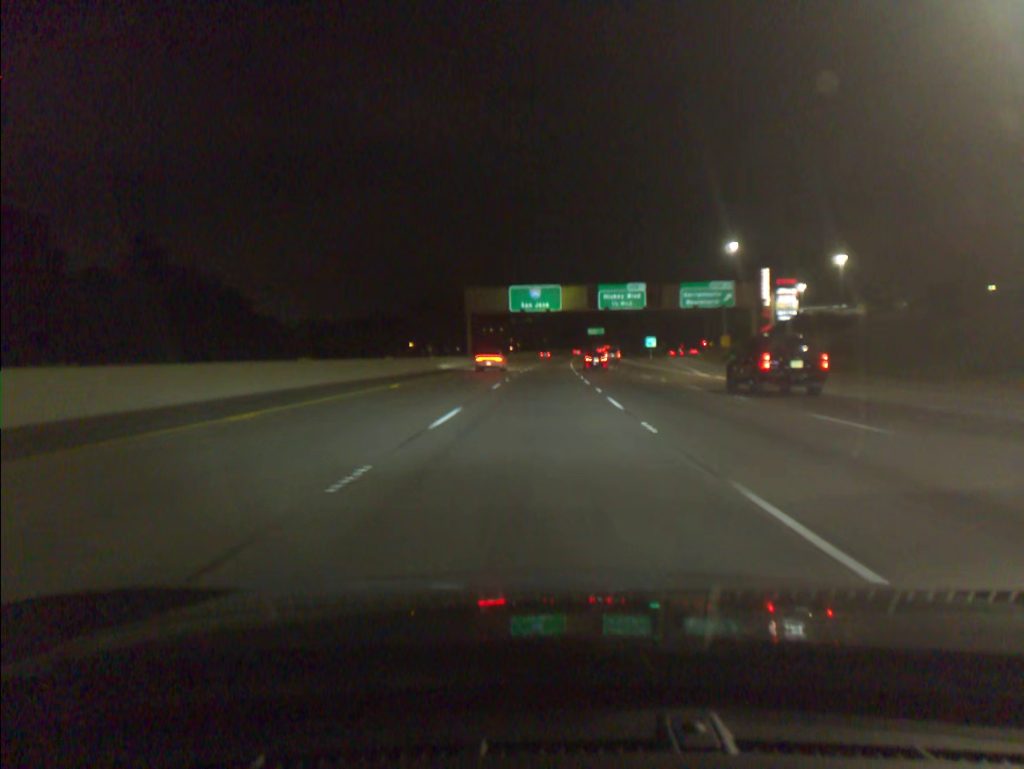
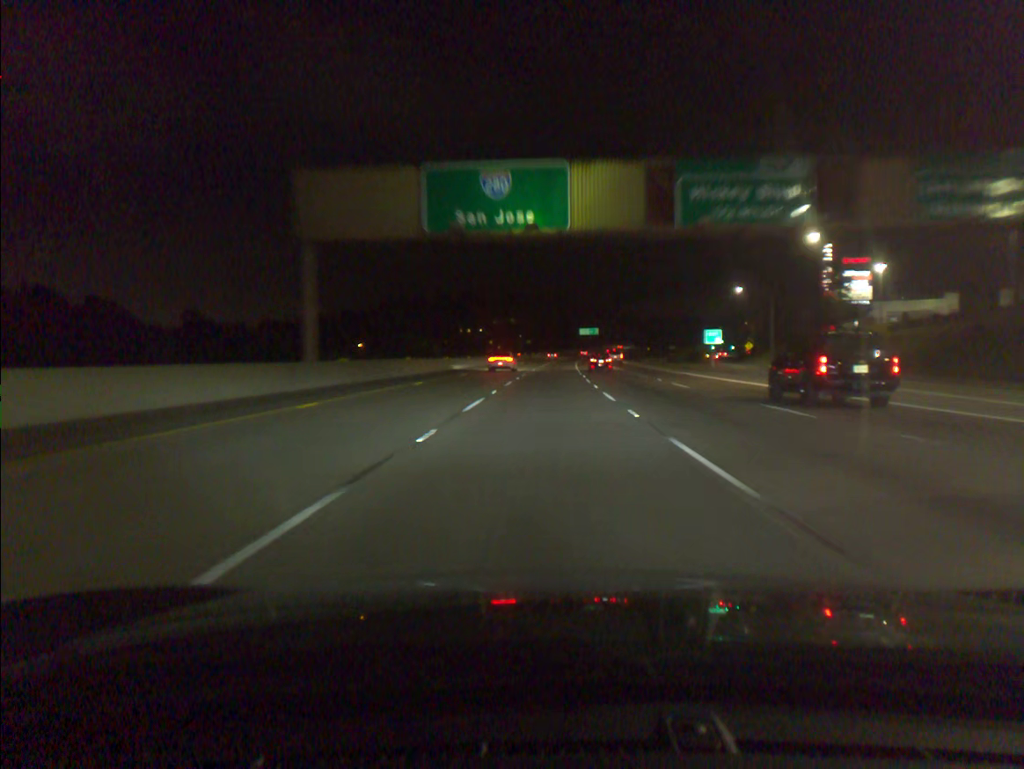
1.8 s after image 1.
(+0.5, +54.4) m; +1°
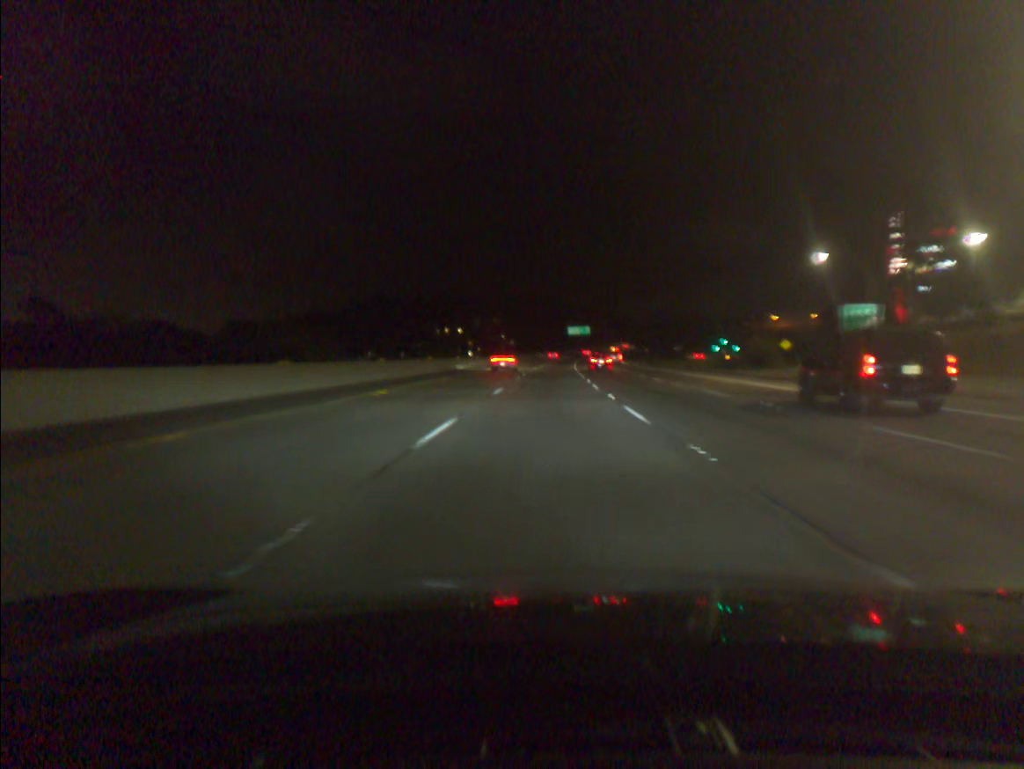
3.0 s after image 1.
(+0.3, +36.3) m; +1°
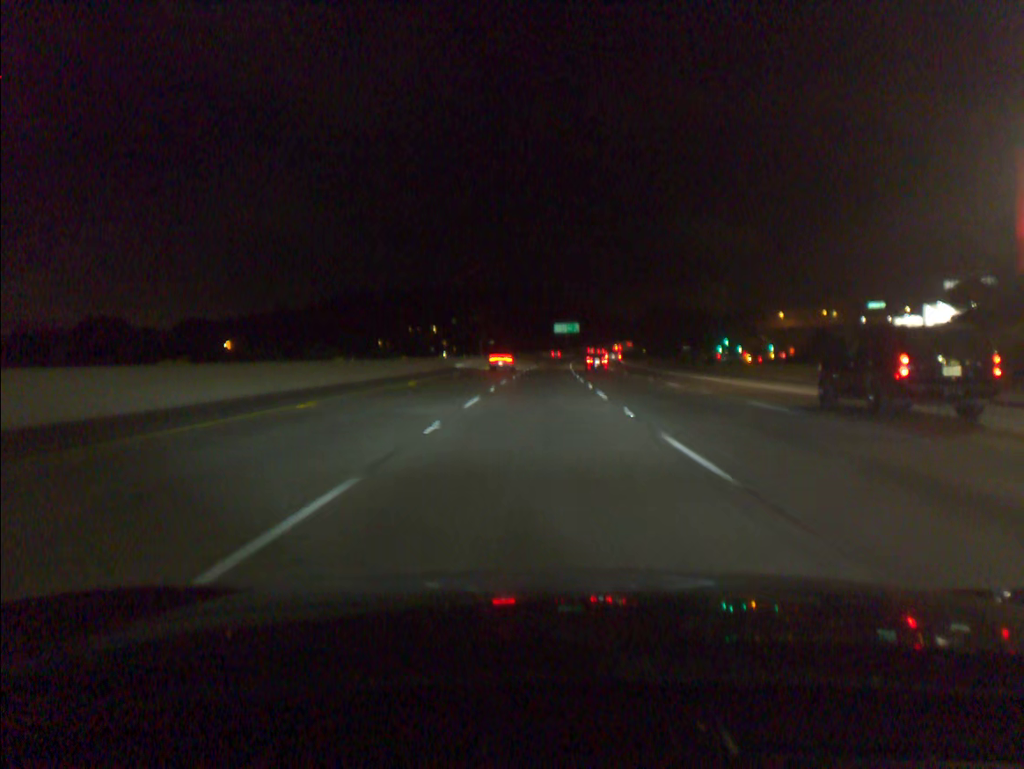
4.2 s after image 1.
(+0.4, +36.4) m; +1°
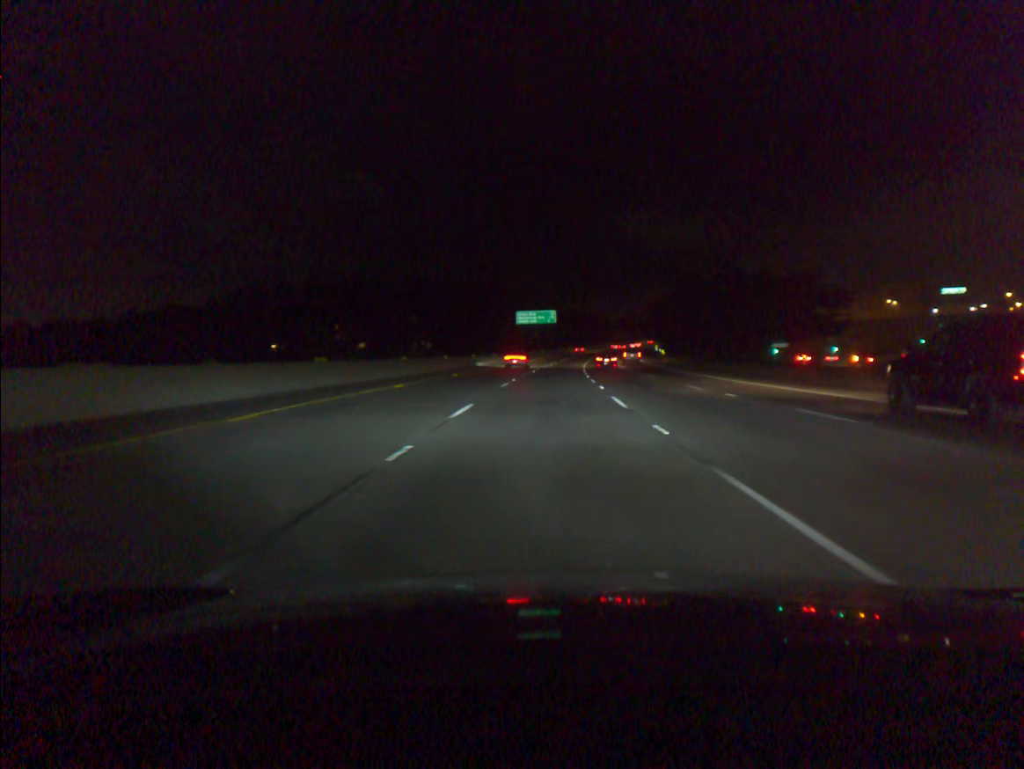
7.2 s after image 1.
(+1.7, +91.2) m; +3°
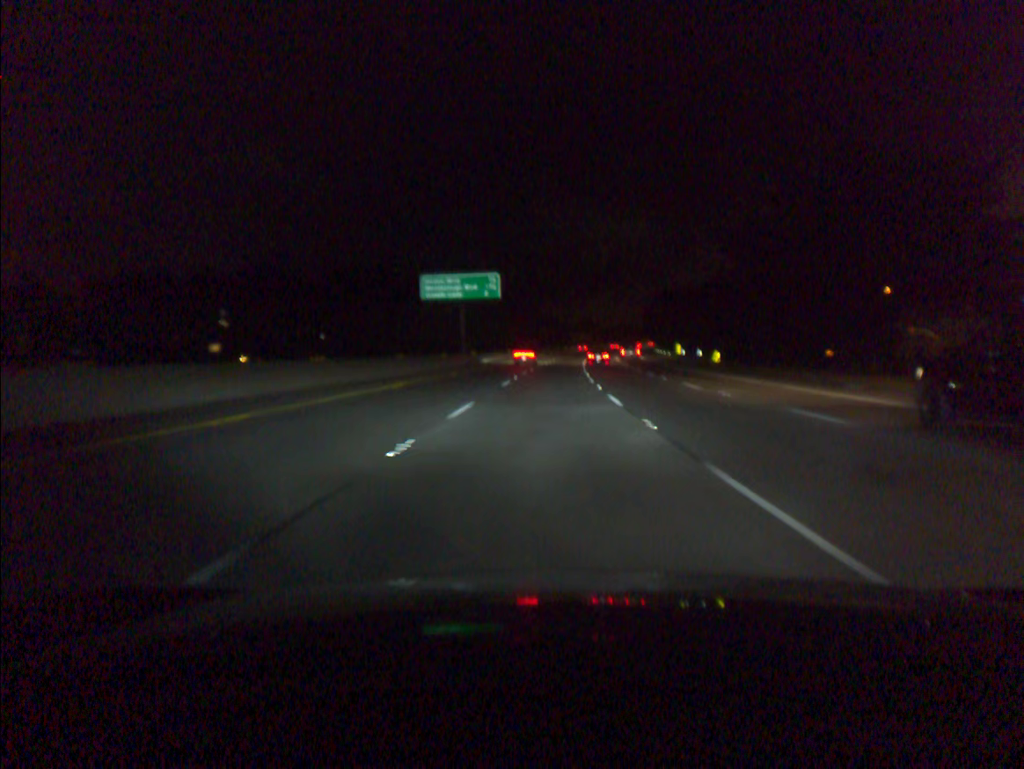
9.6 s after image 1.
(+2.1, +73.0) m; +3°
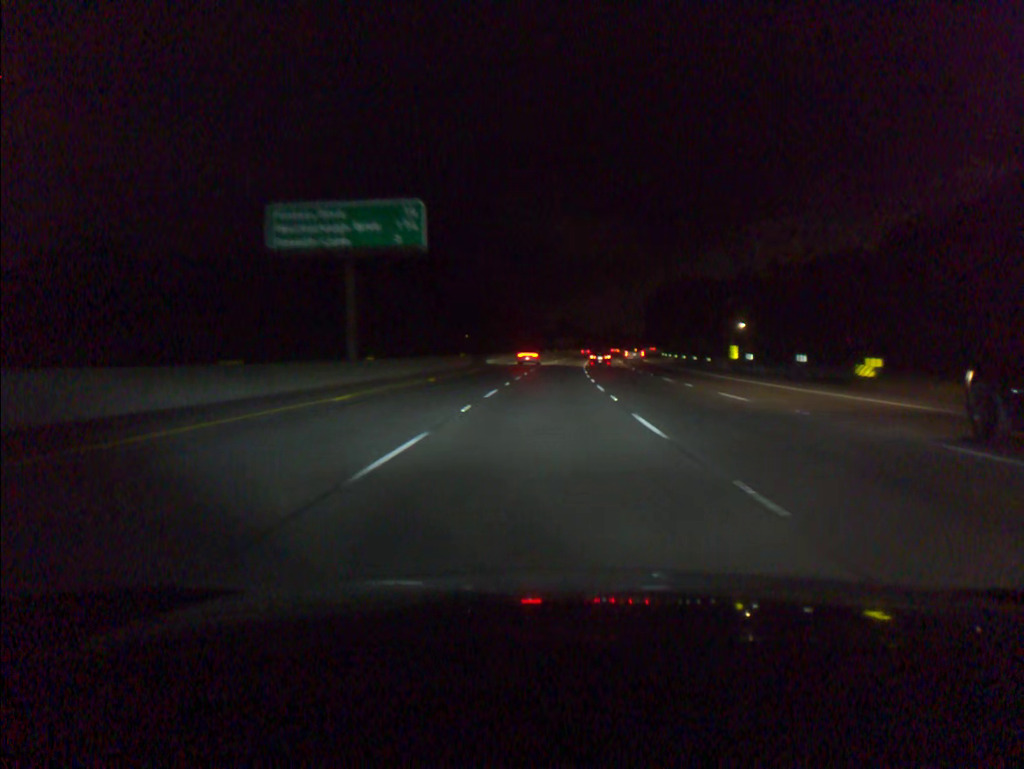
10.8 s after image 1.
(+0.5, +36.4) m; +2°
